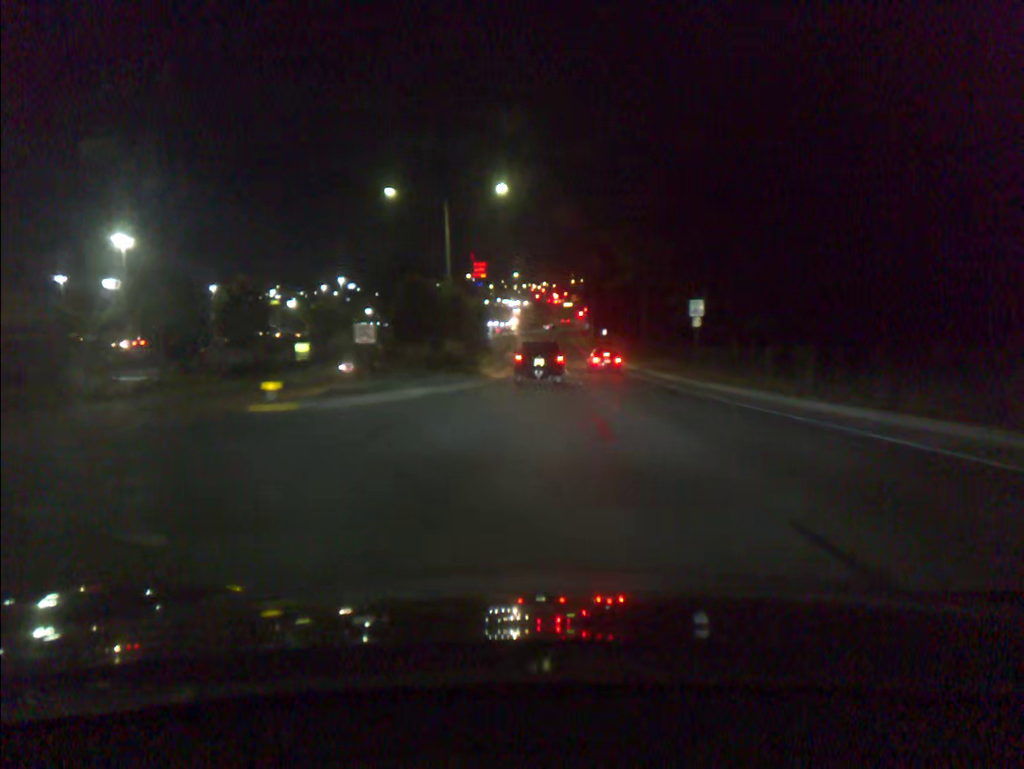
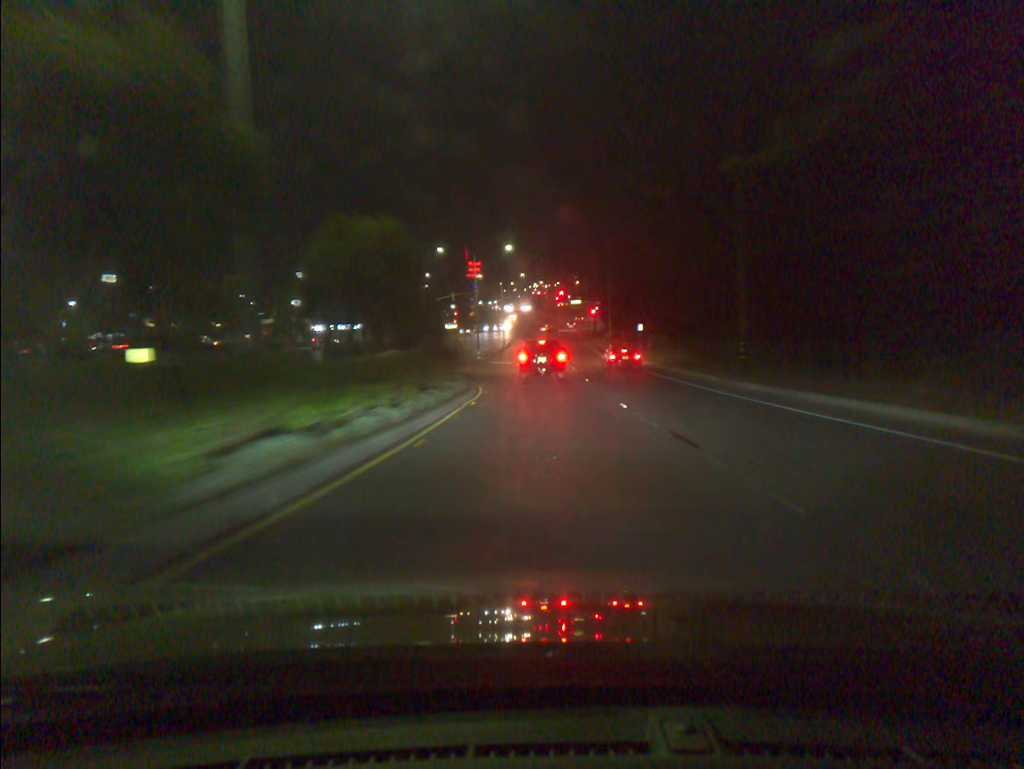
(-0.1, +29.0) m; 0°
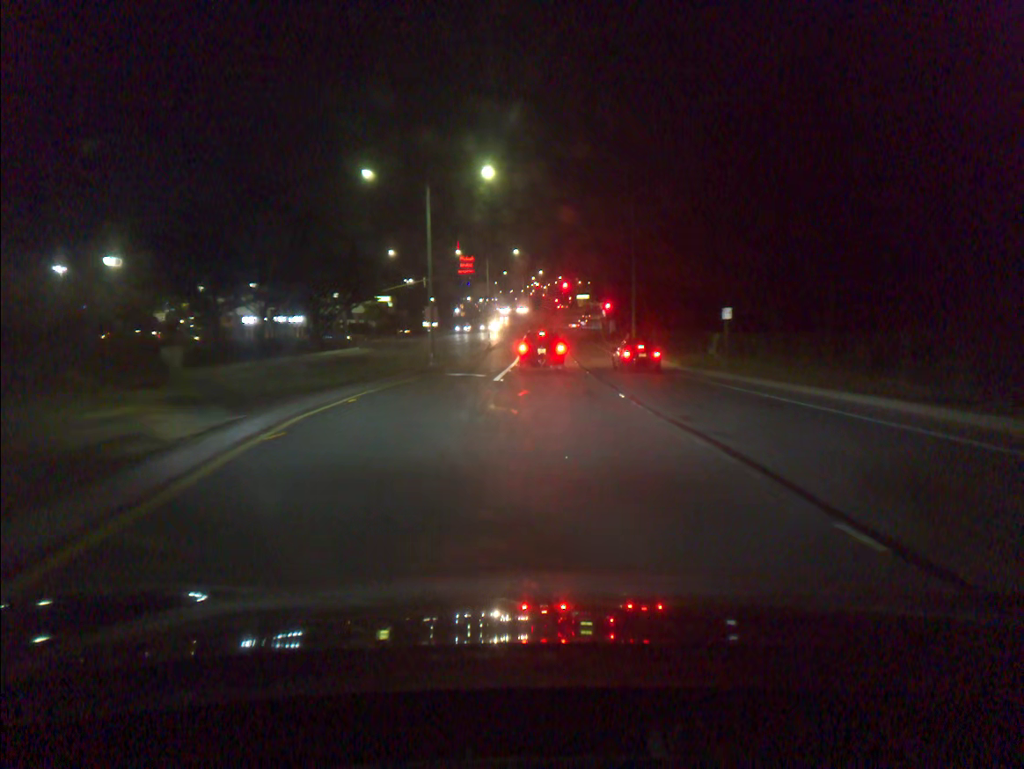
(0.0, +28.3) m; 0°
